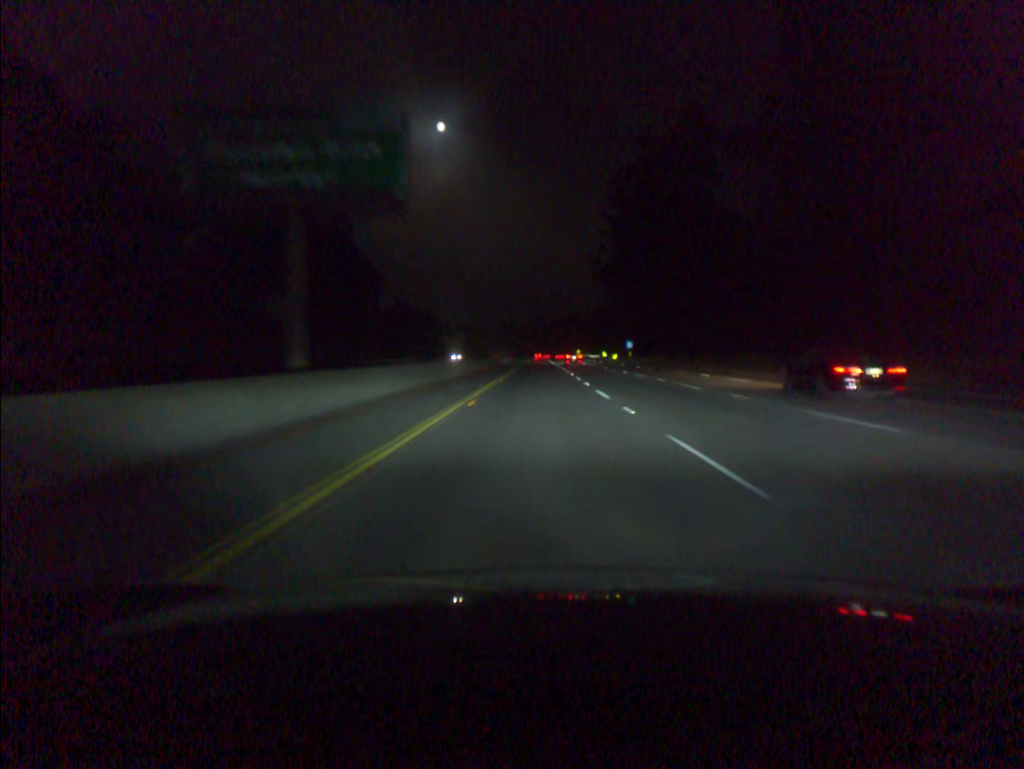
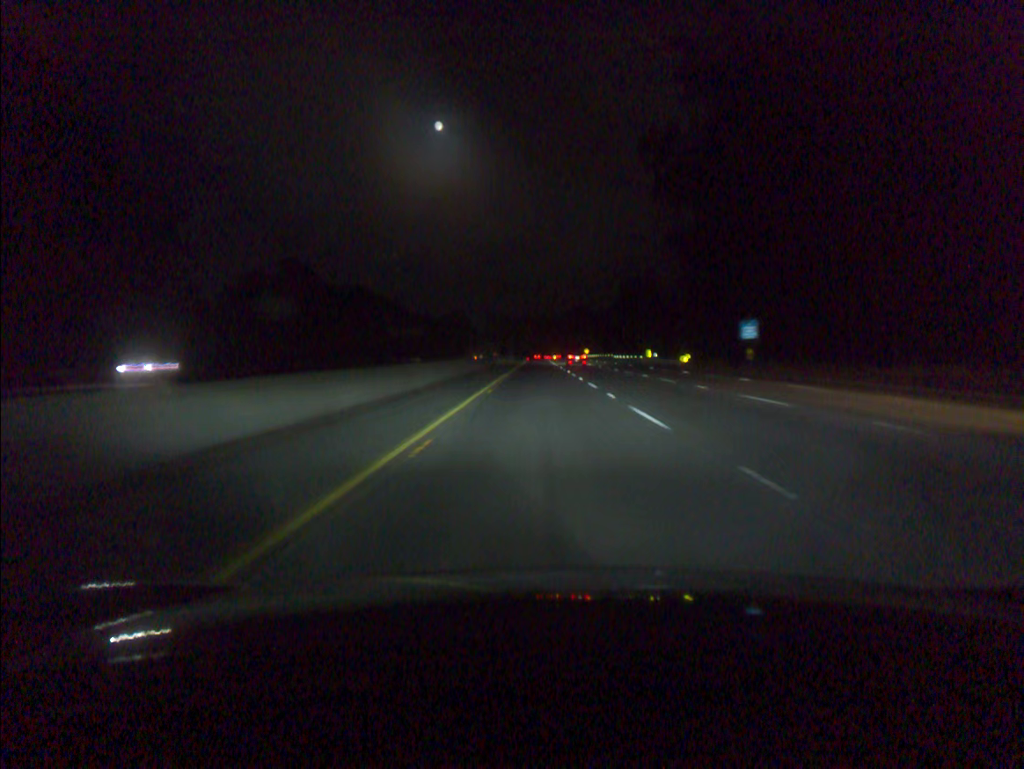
(-0.1, +81.8) m; 0°
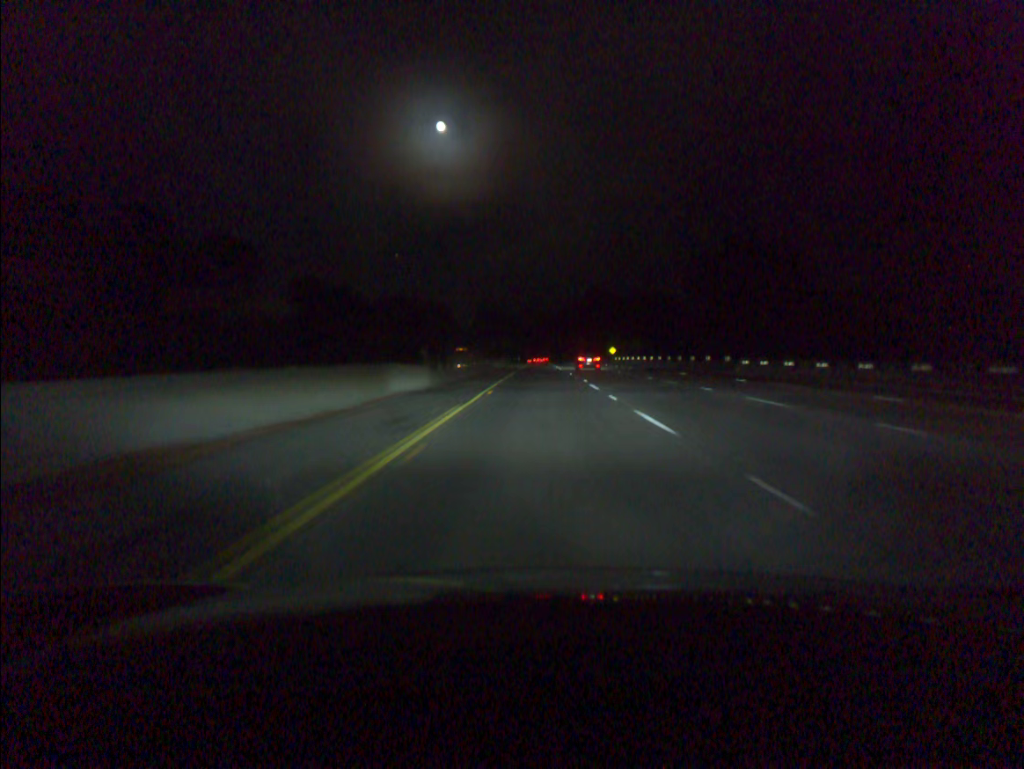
(0.0, +102.4) m; 0°
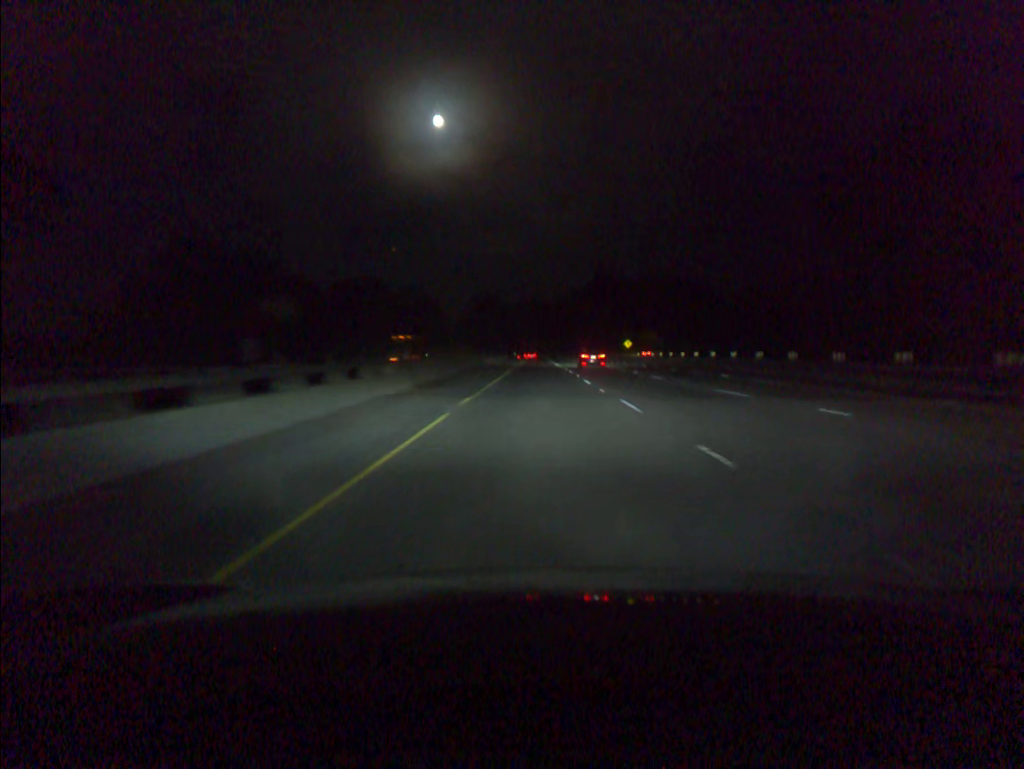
(0.0, +41.0) m; 0°
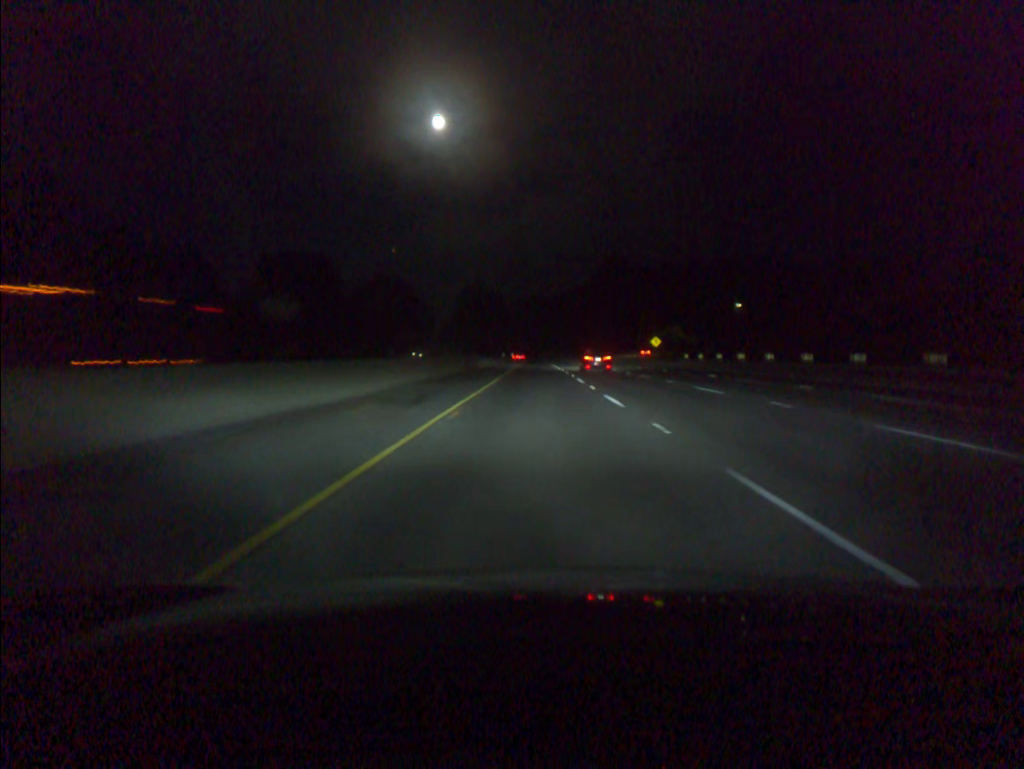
(0.0, +41.0) m; 0°
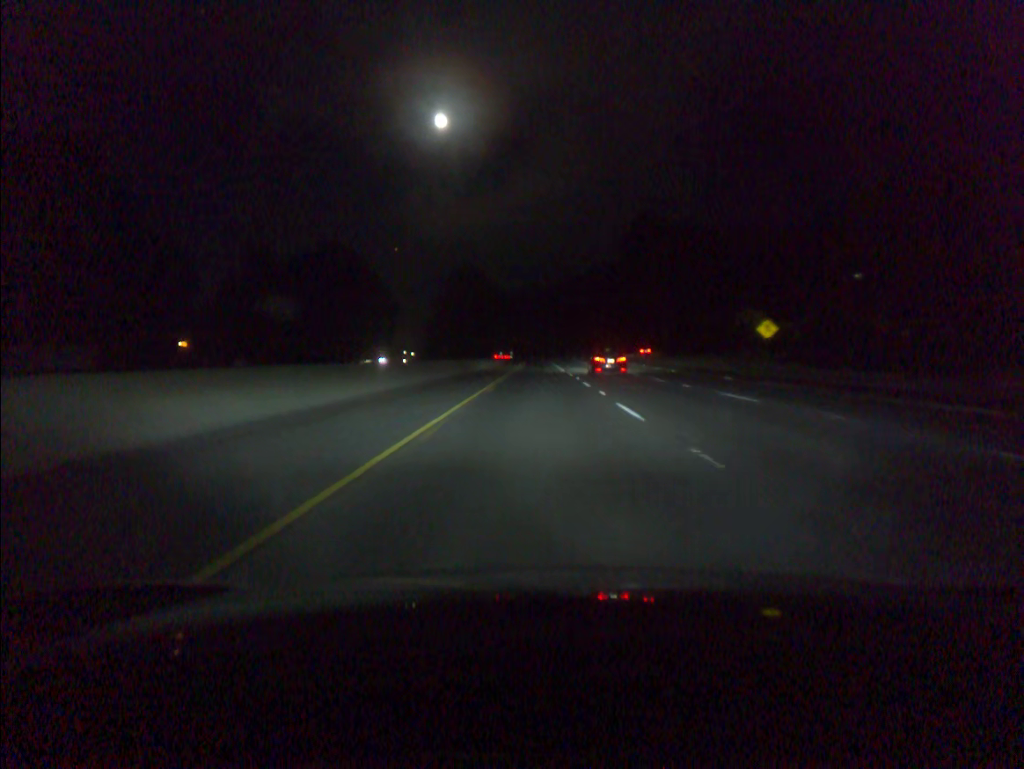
(-0.1, +61.6) m; 0°
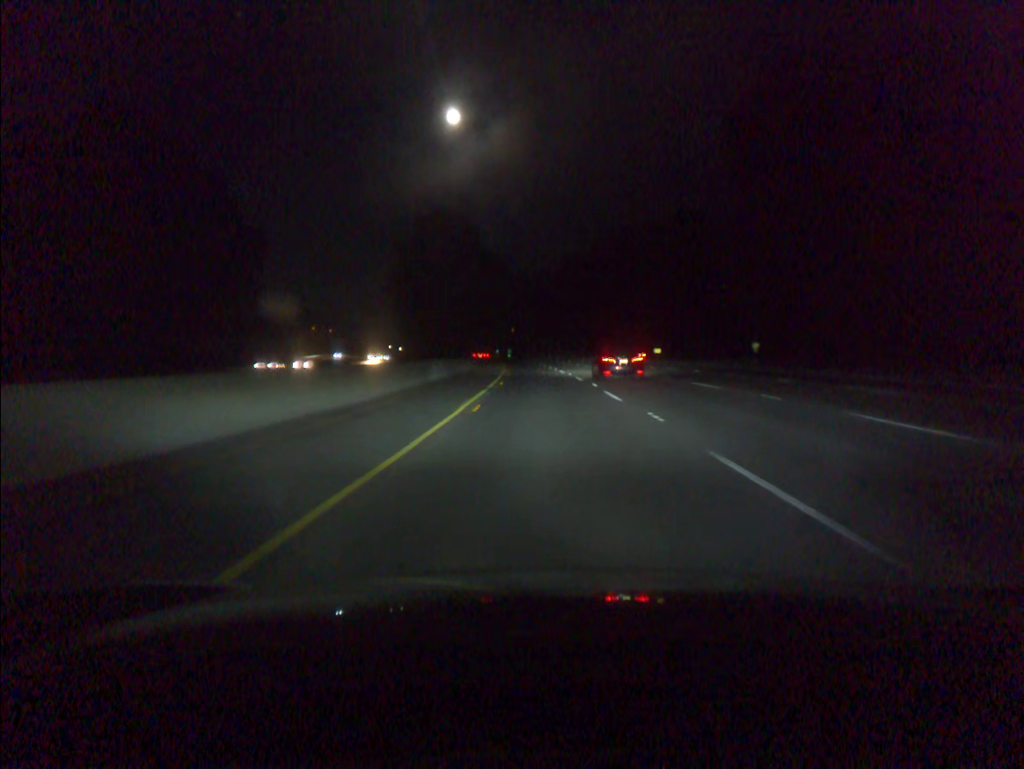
(-0.1, +82.2) m; 0°
